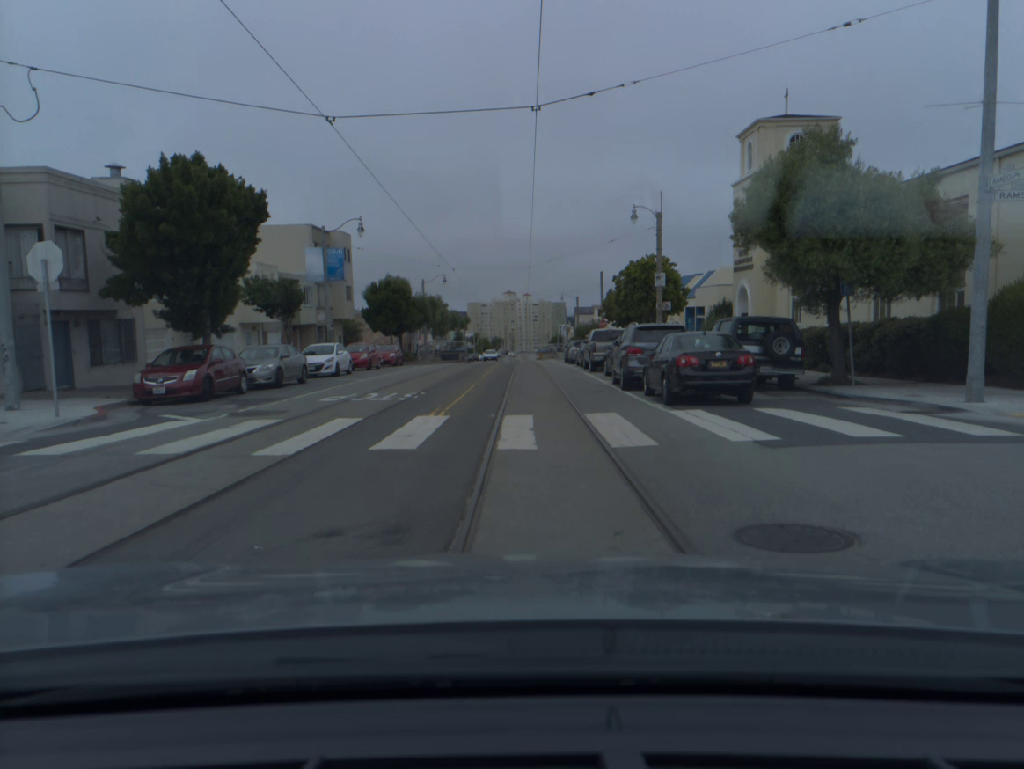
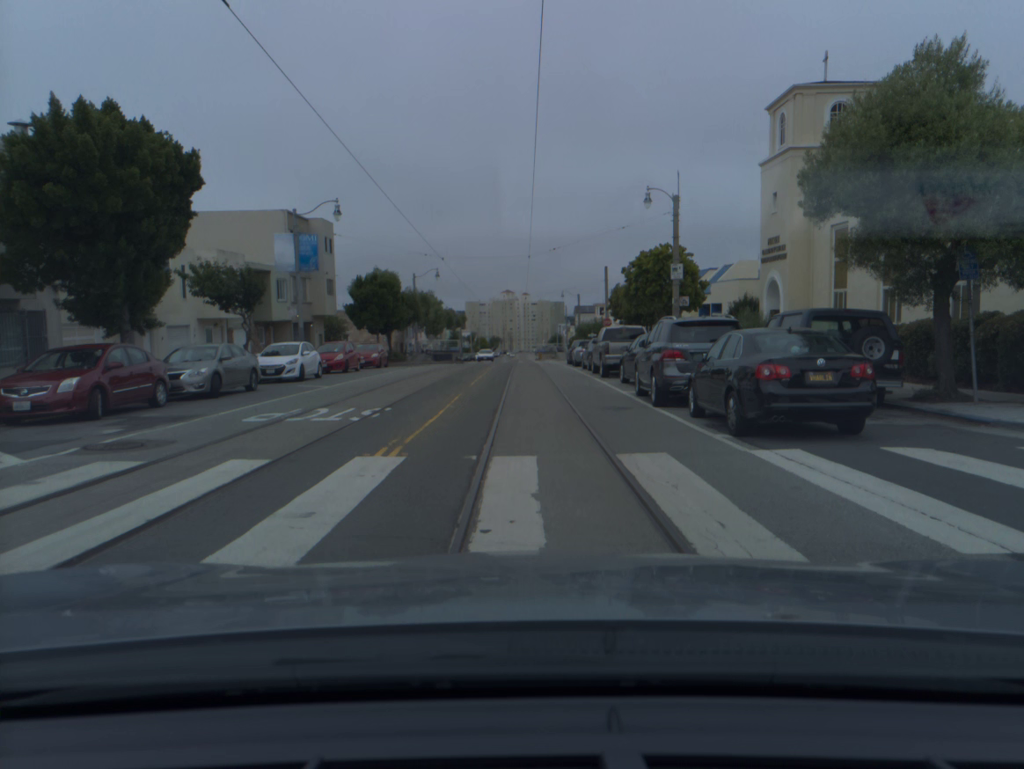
(0.0, +5.2) m; 0°
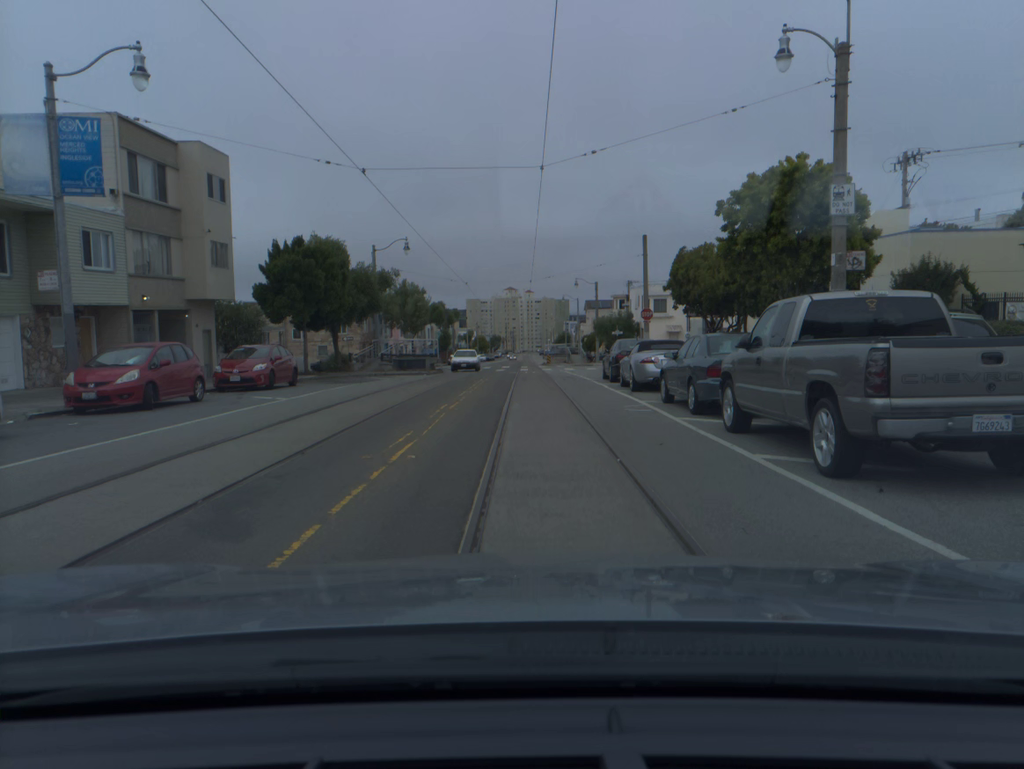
(-0.1, +19.8) m; 0°
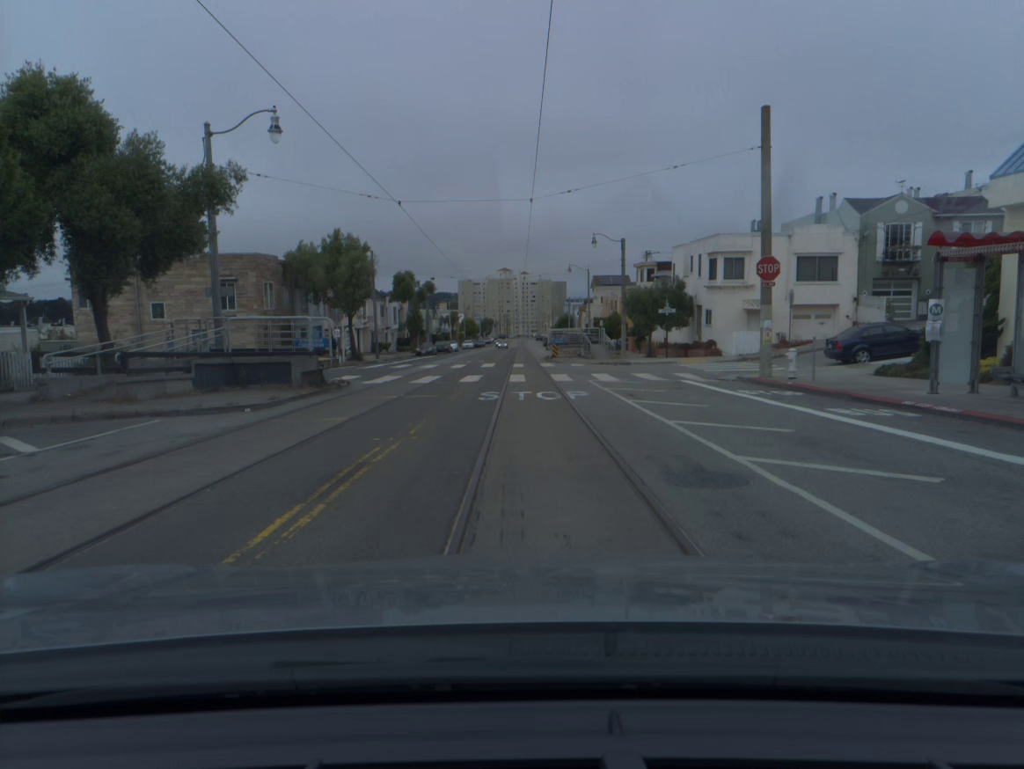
(0.0, +25.3) m; 0°
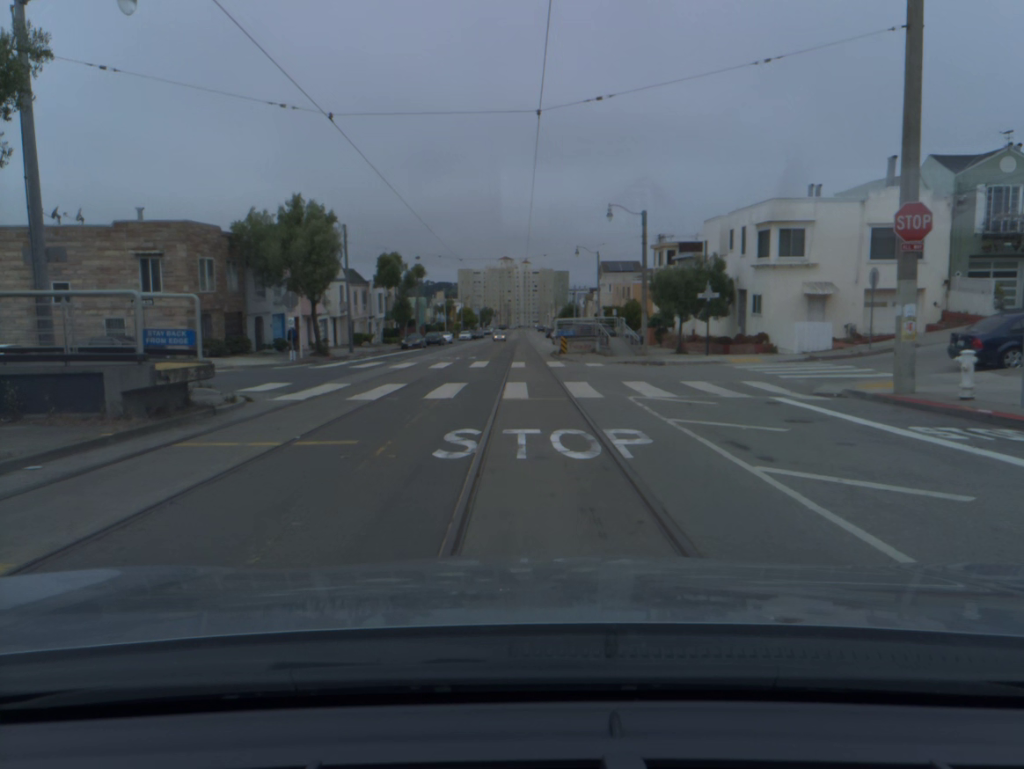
(0.0, +9.0) m; 0°
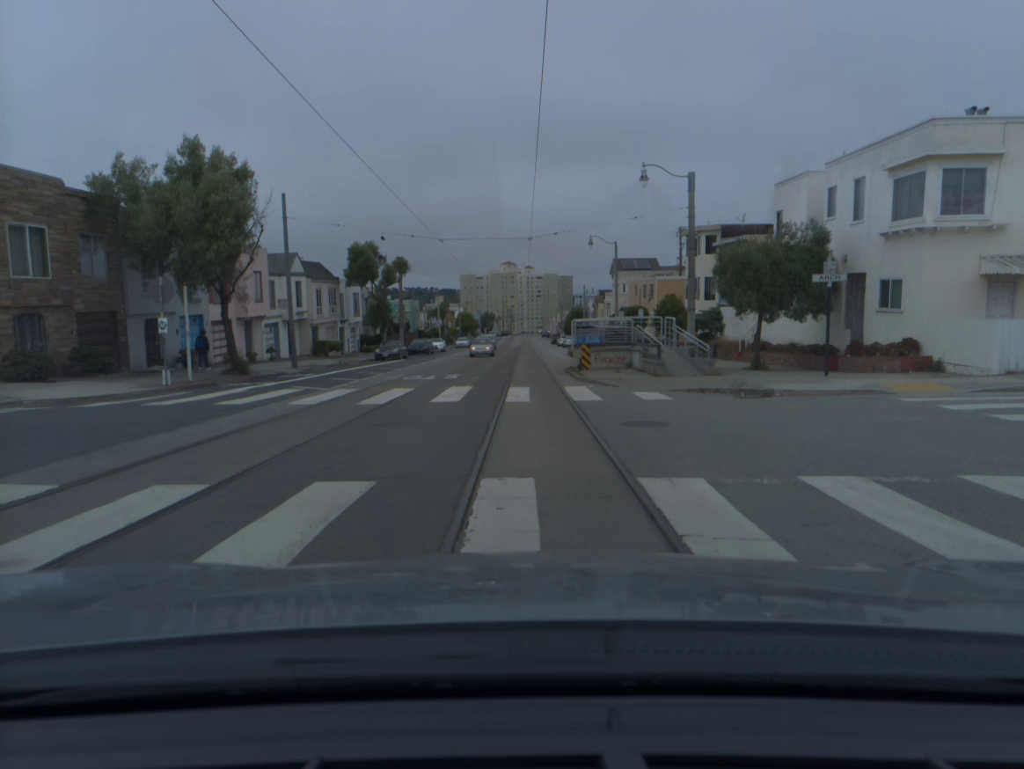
(+0.1, +13.6) m; 0°
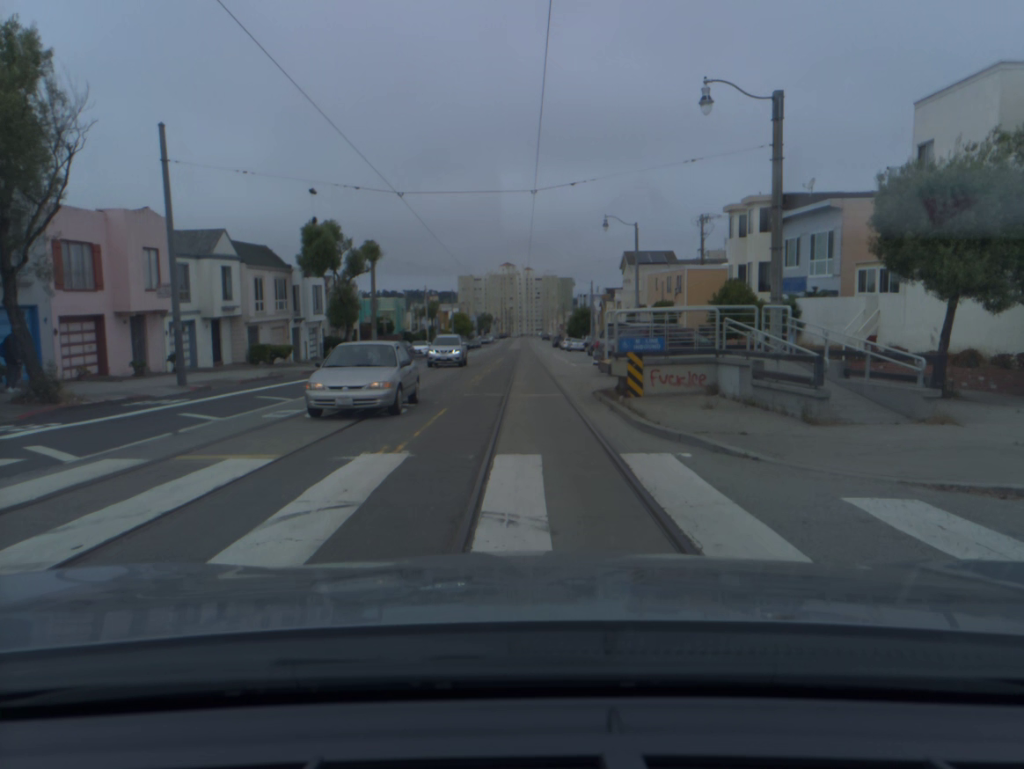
(0.0, +12.1) m; 0°
